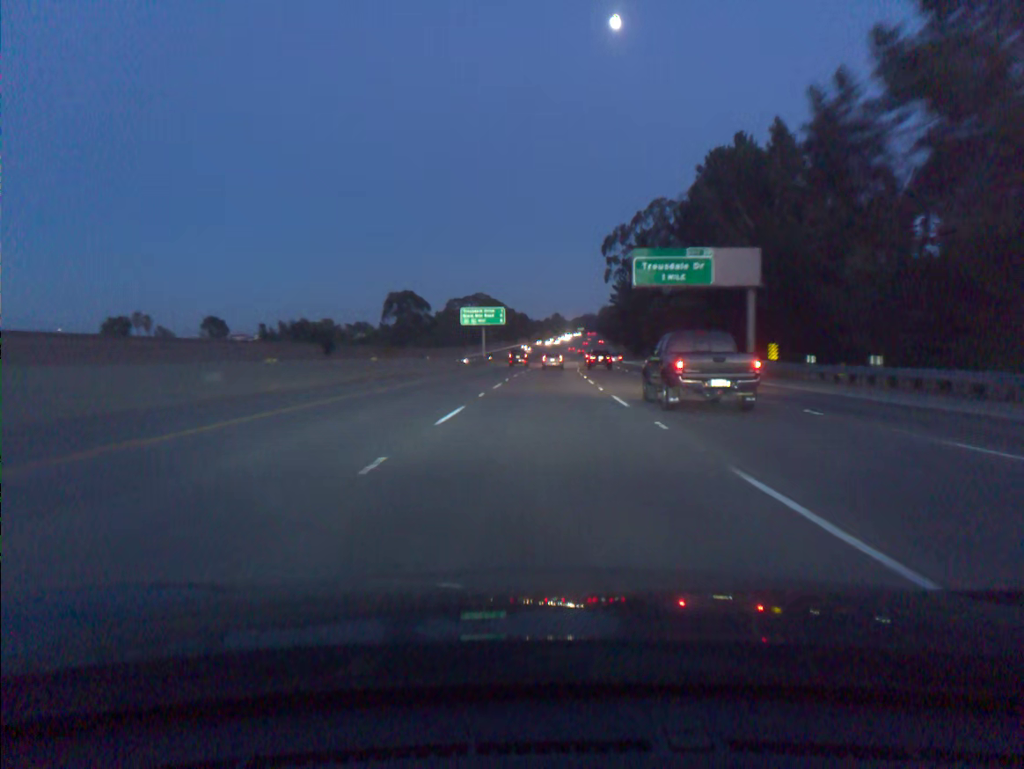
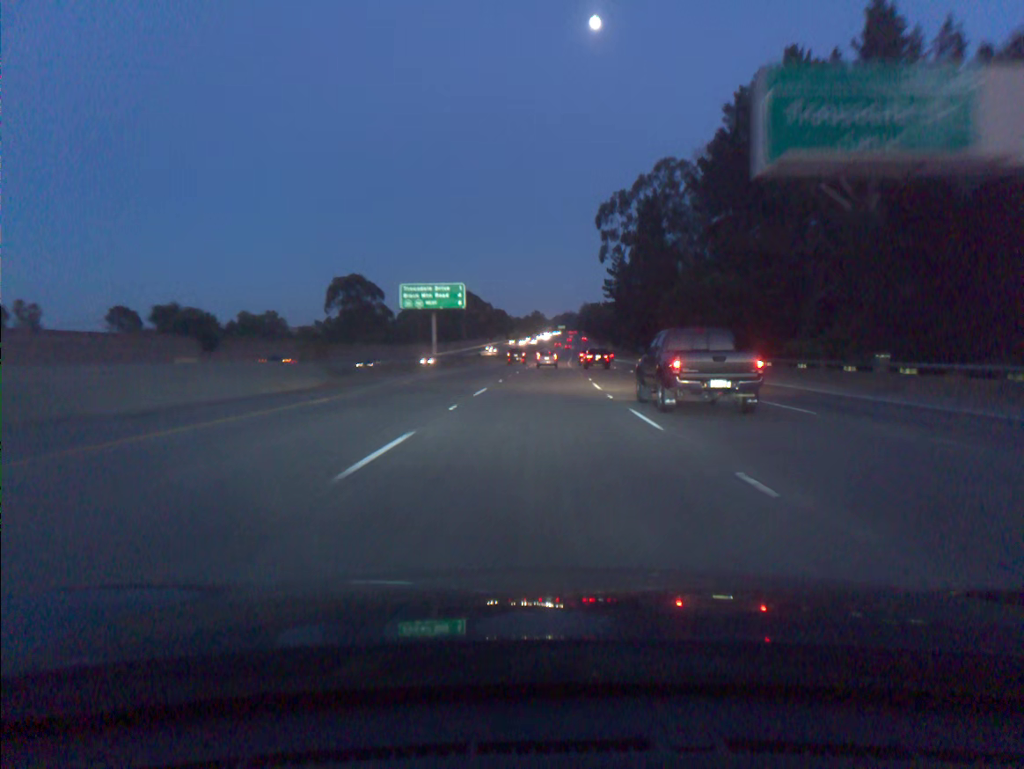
(+0.5, +35.2) m; +2°
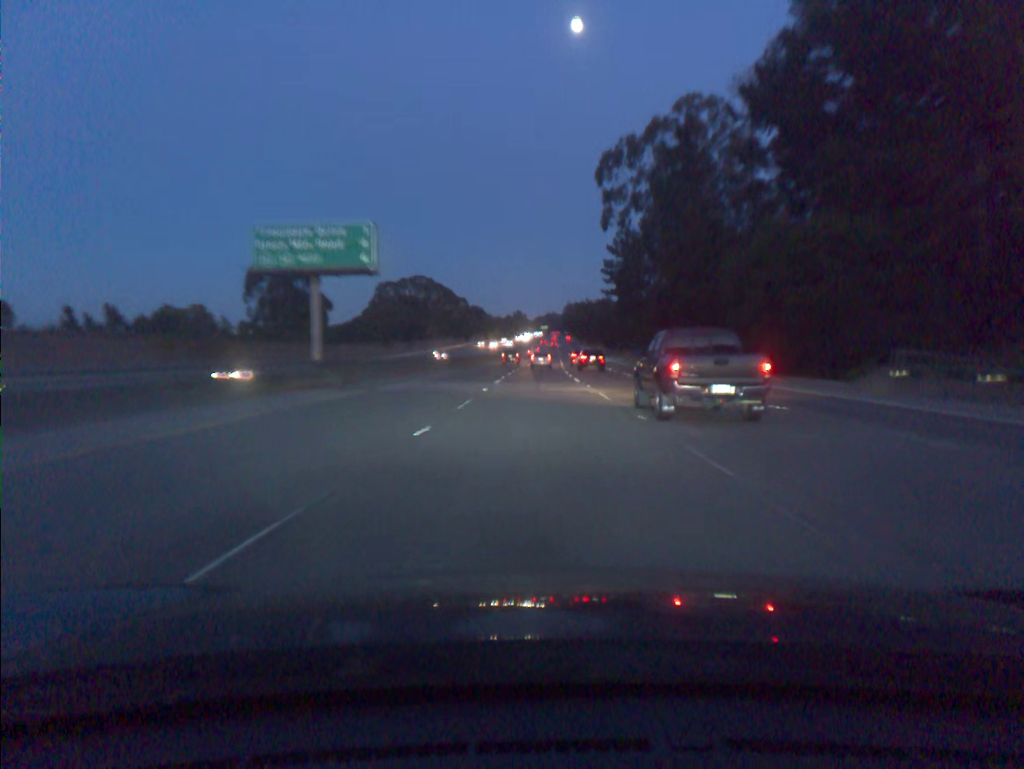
(+0.4, +35.2) m; +1°
